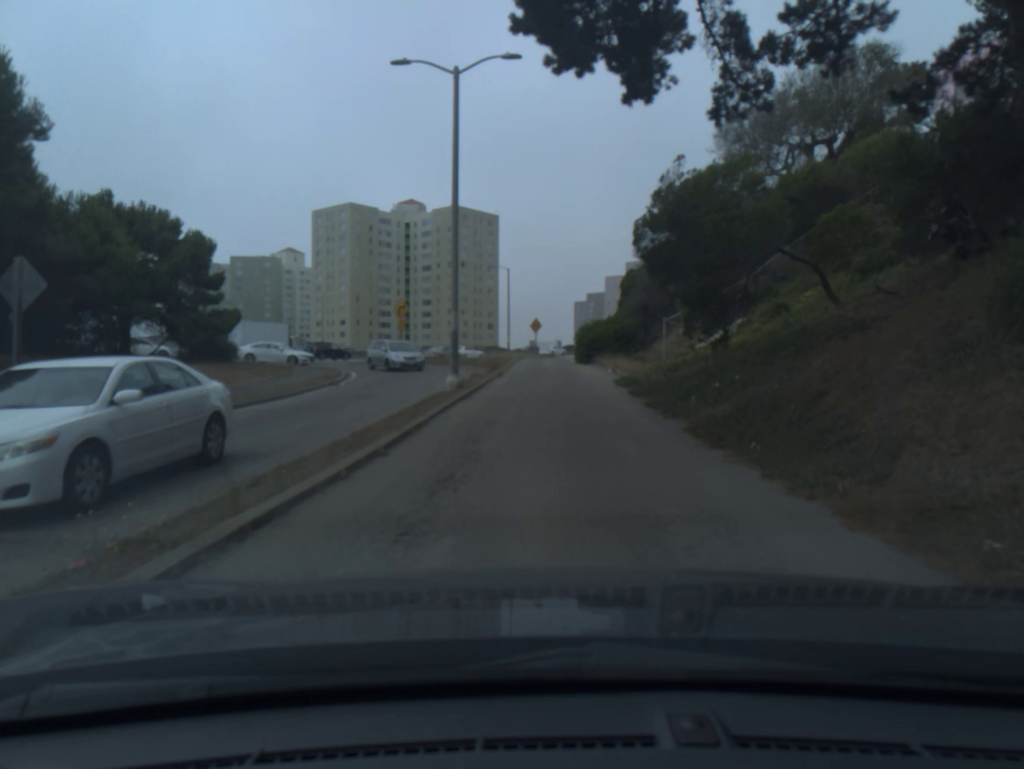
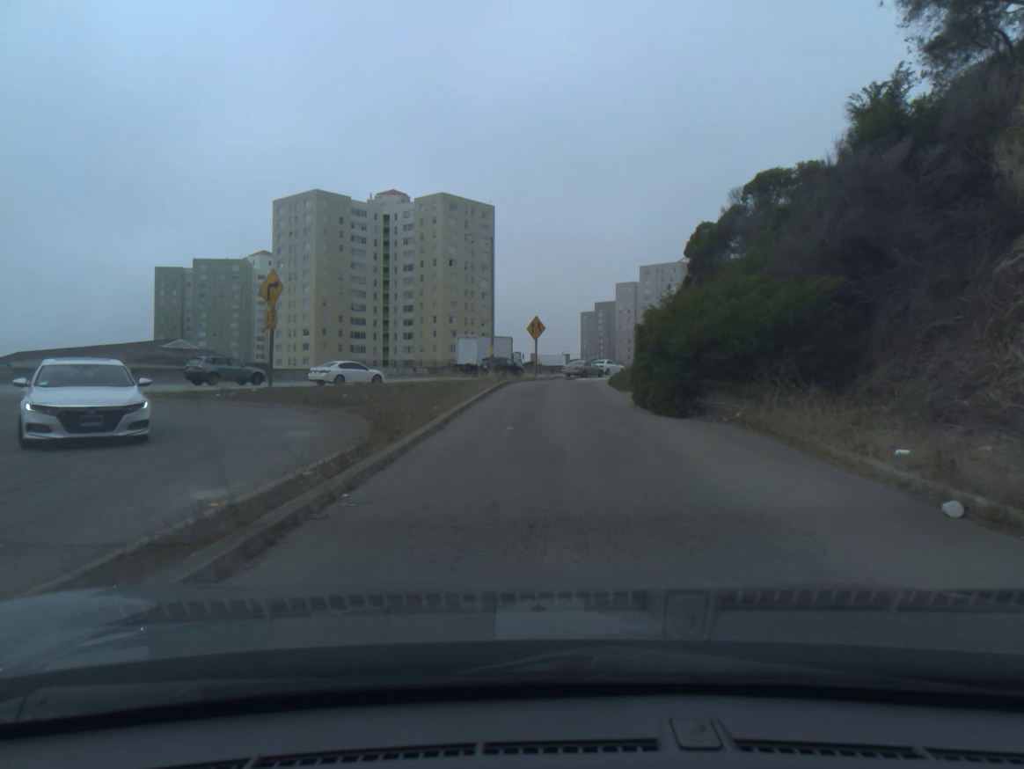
(0.0, +29.0) m; -1°
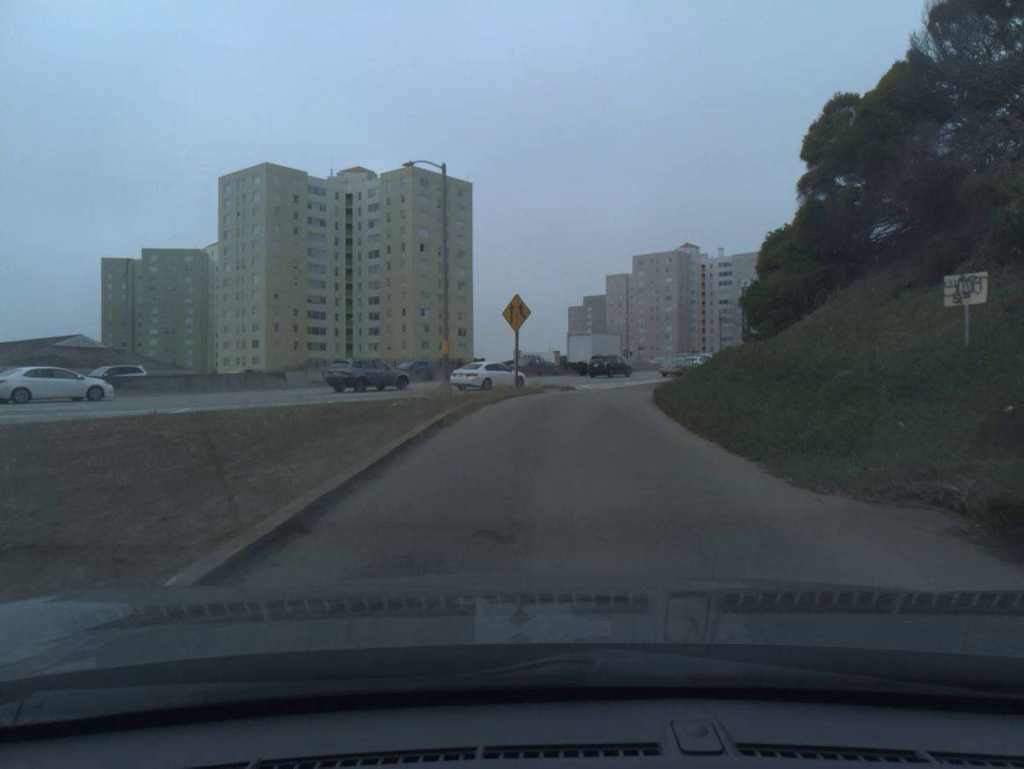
(+0.1, +18.3) m; +1°
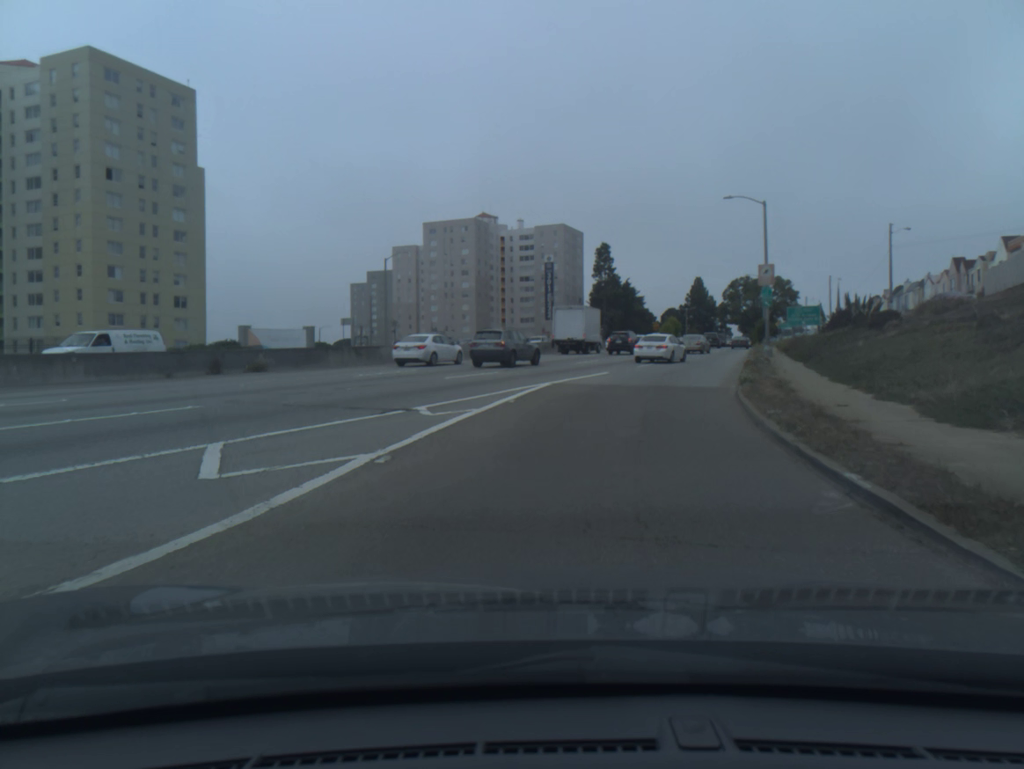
(+3.4, +36.3) m; +16°
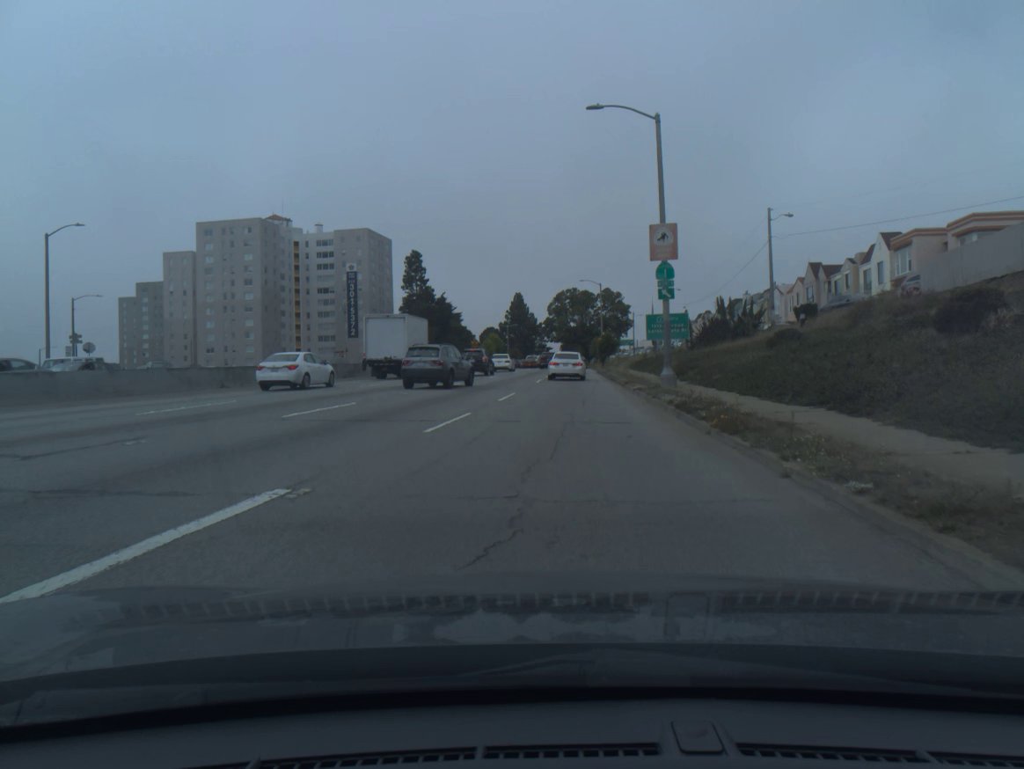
(+2.8, +21.4) m; +13°
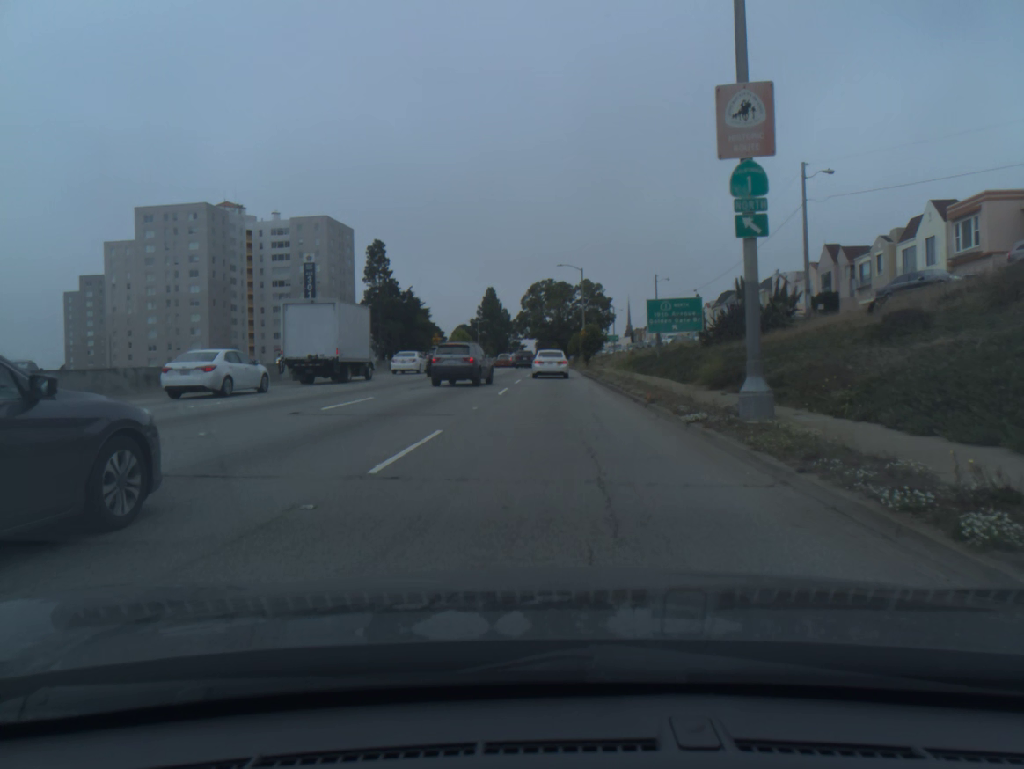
(+0.3, +13.5) m; +2°
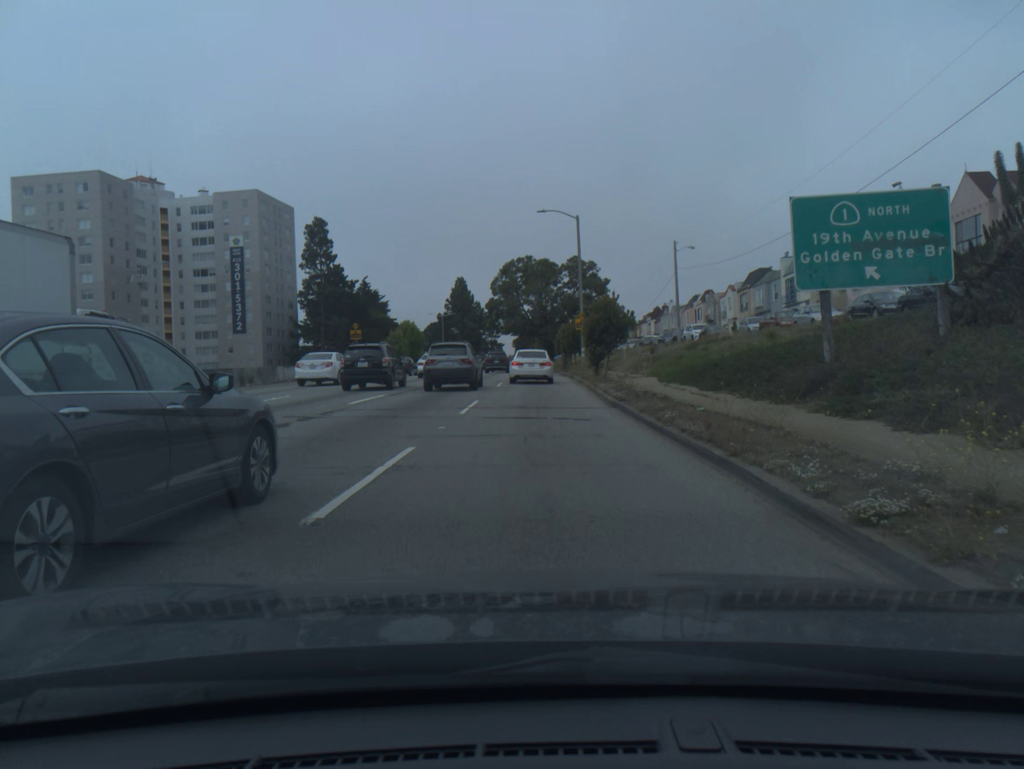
(+0.4, +26.9) m; +2°
